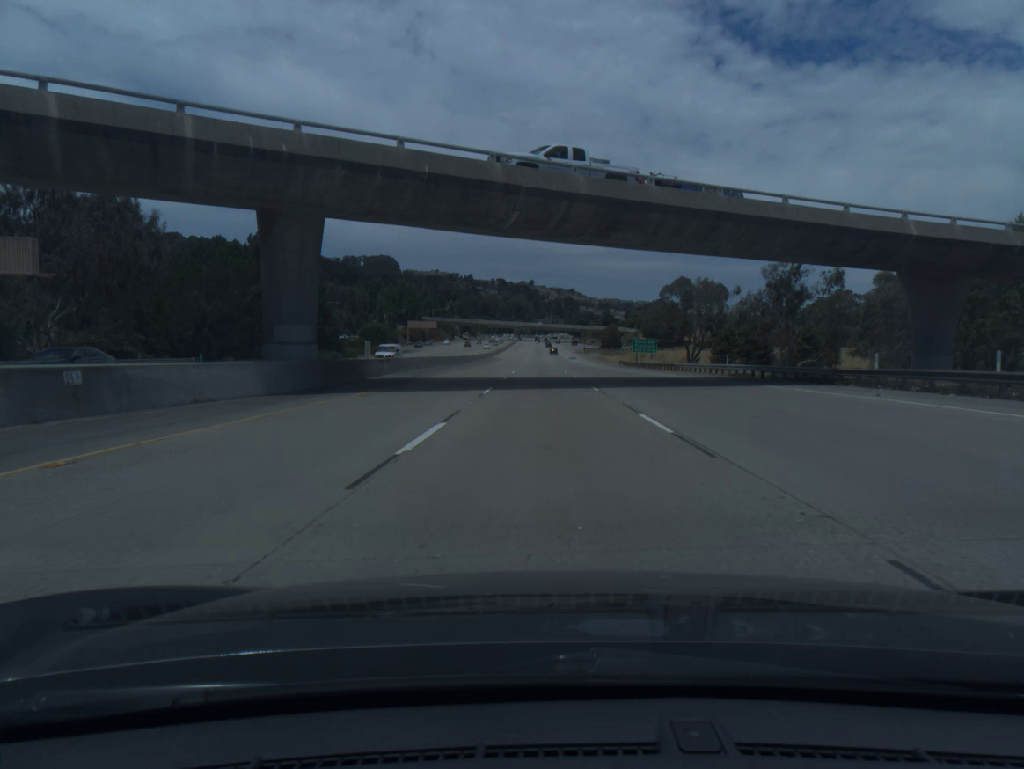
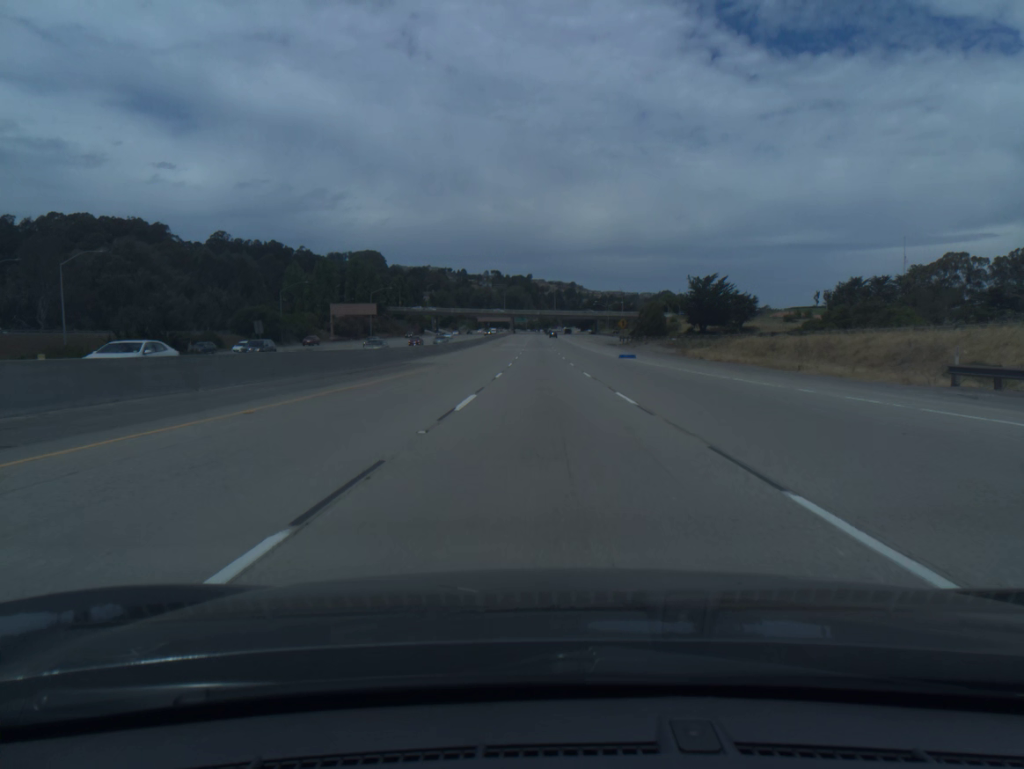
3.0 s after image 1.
(-0.4, +96.5) m; 0°
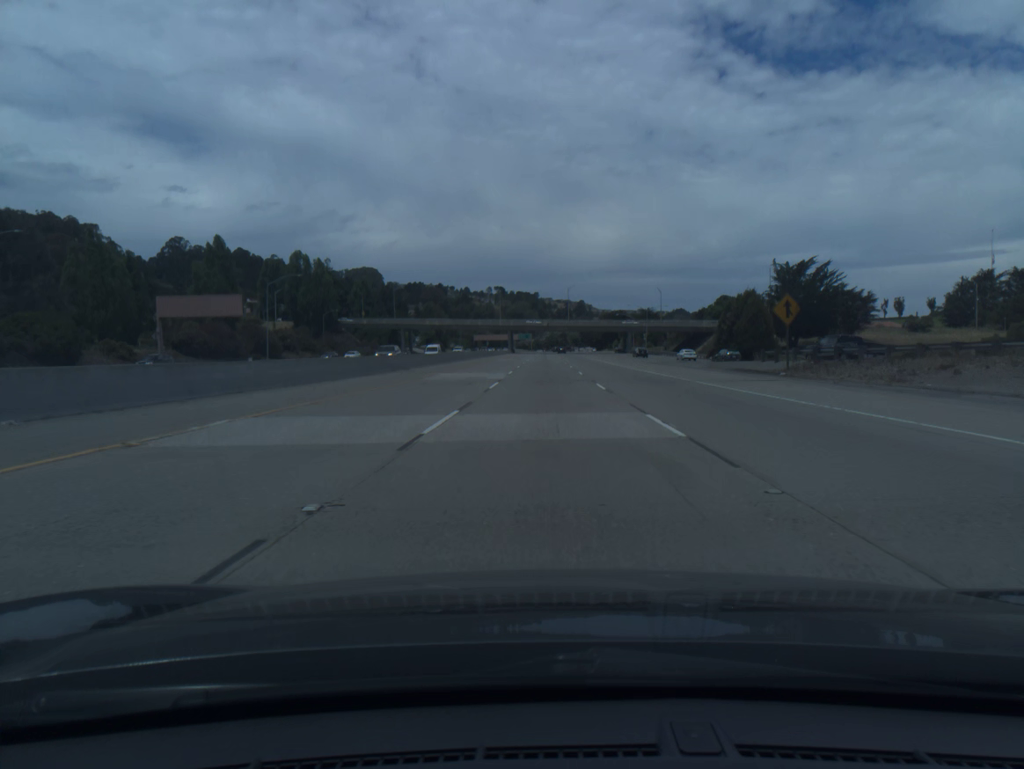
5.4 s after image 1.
(-0.2, +77.1) m; 0°
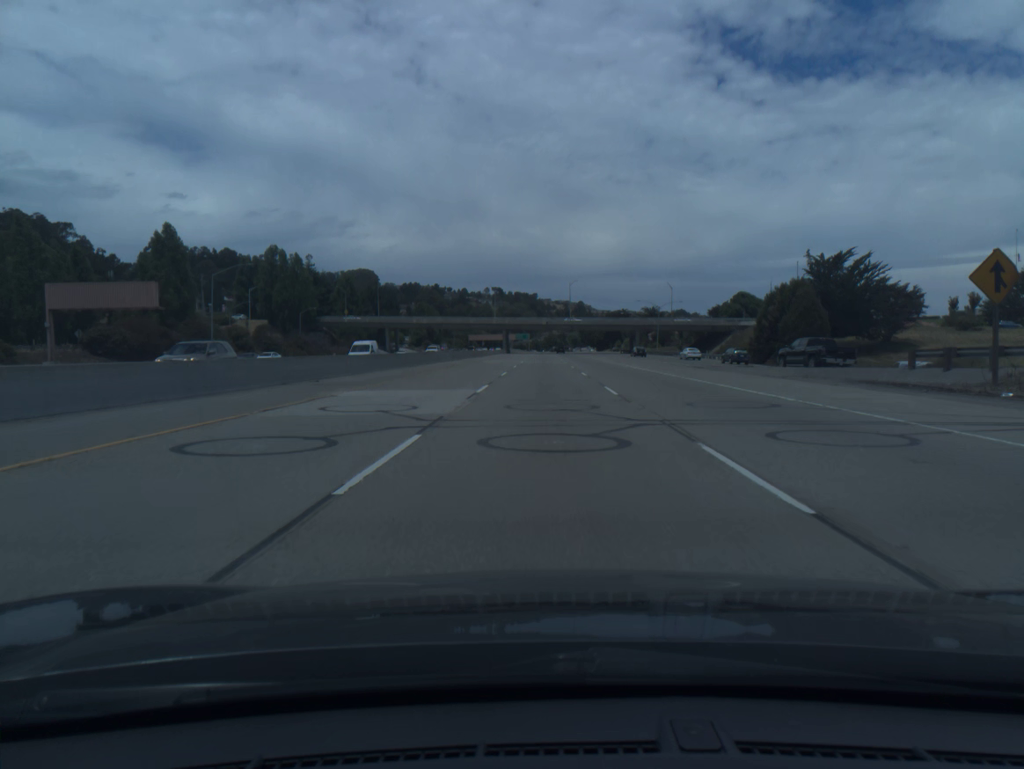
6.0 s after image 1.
(0.0, +19.1) m; 0°
